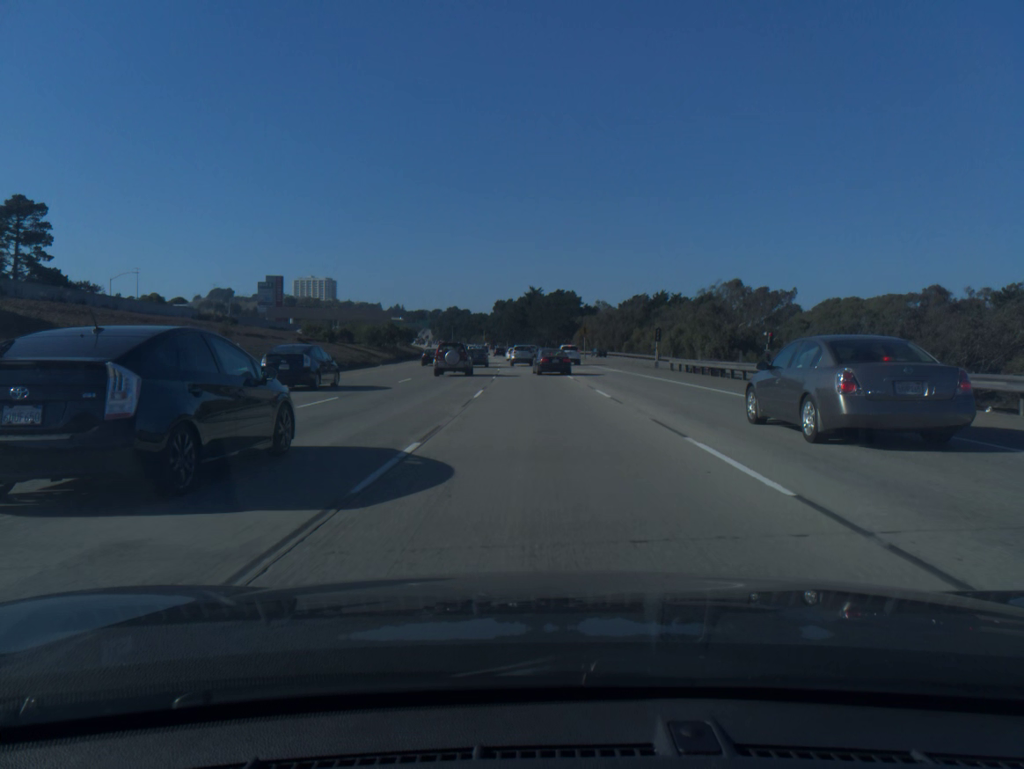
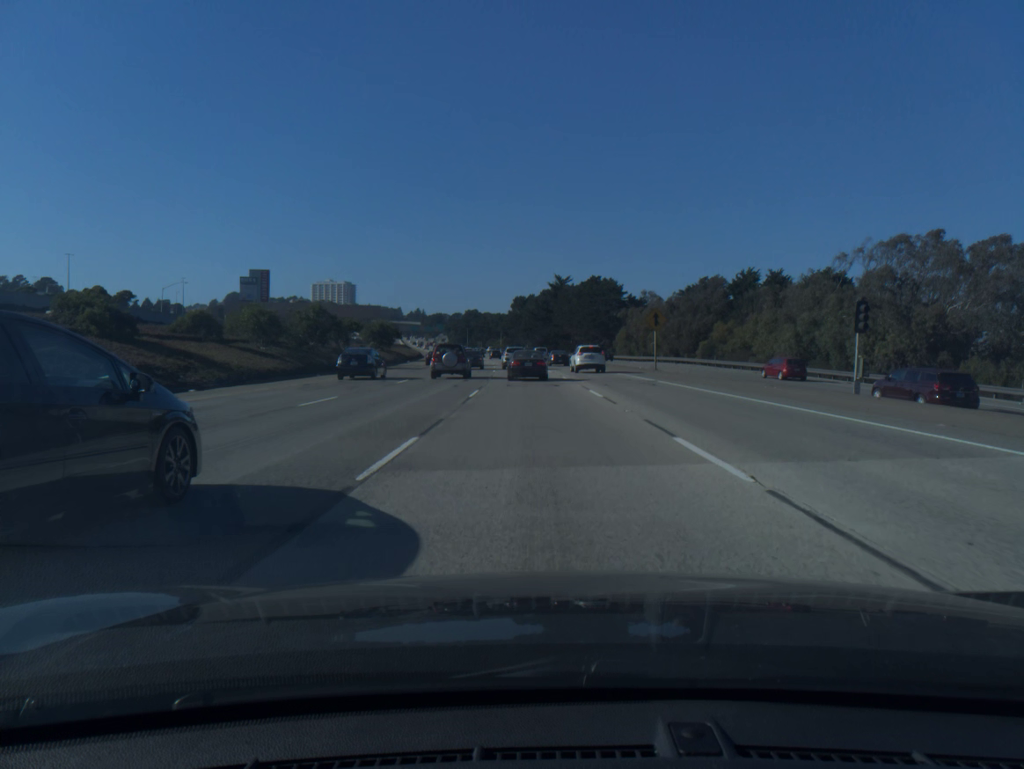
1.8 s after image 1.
(-0.7, +43.2) m; -2°
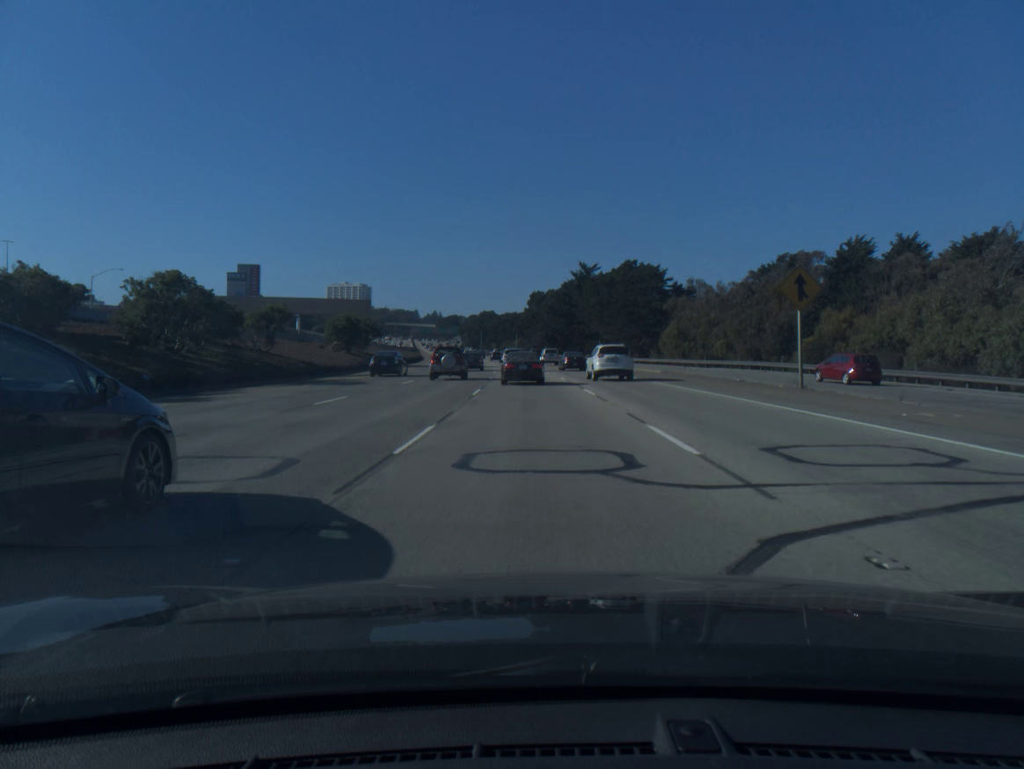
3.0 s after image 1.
(-0.3, +27.1) m; -1°
